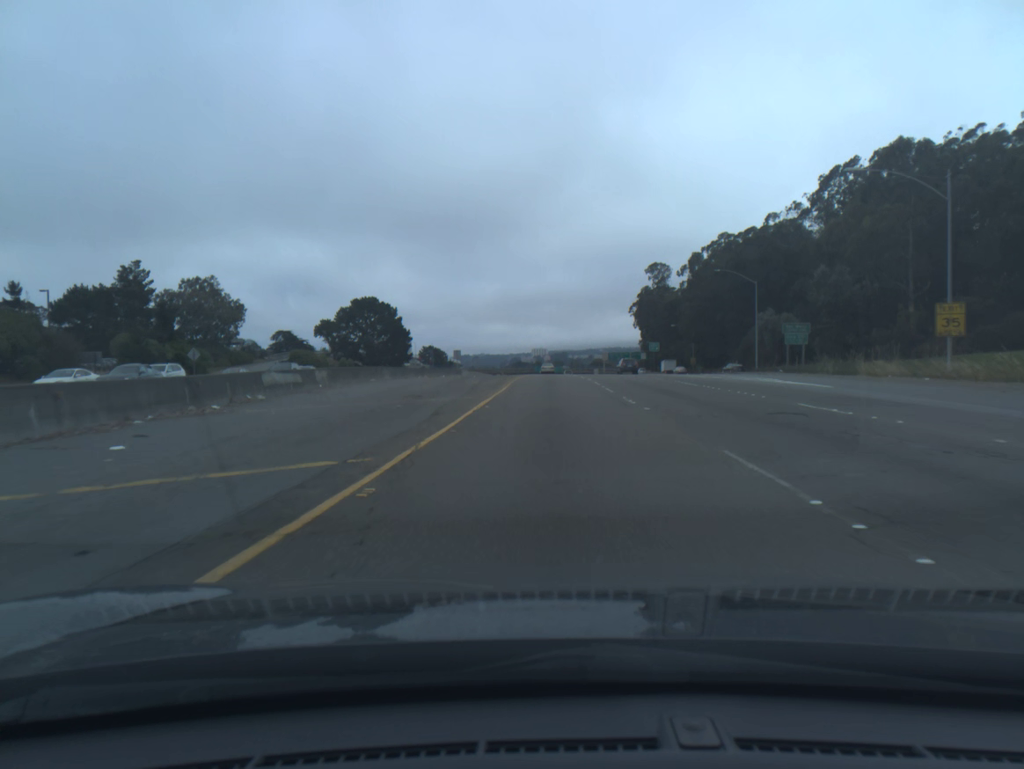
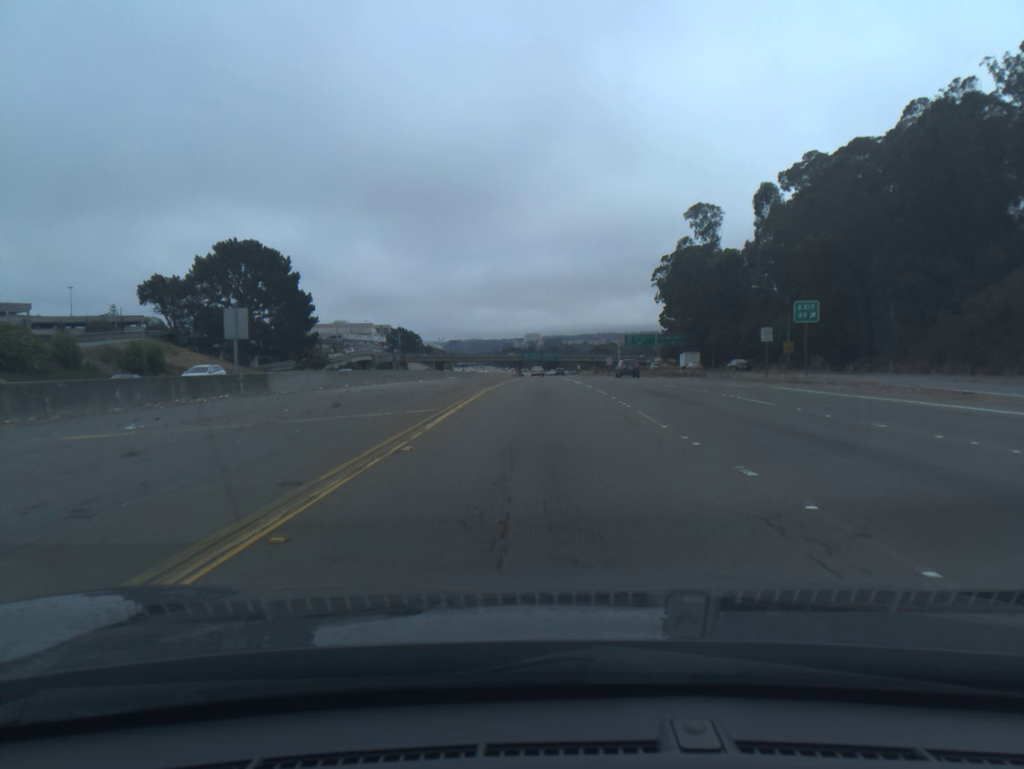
(+0.6, +68.1) m; 0°
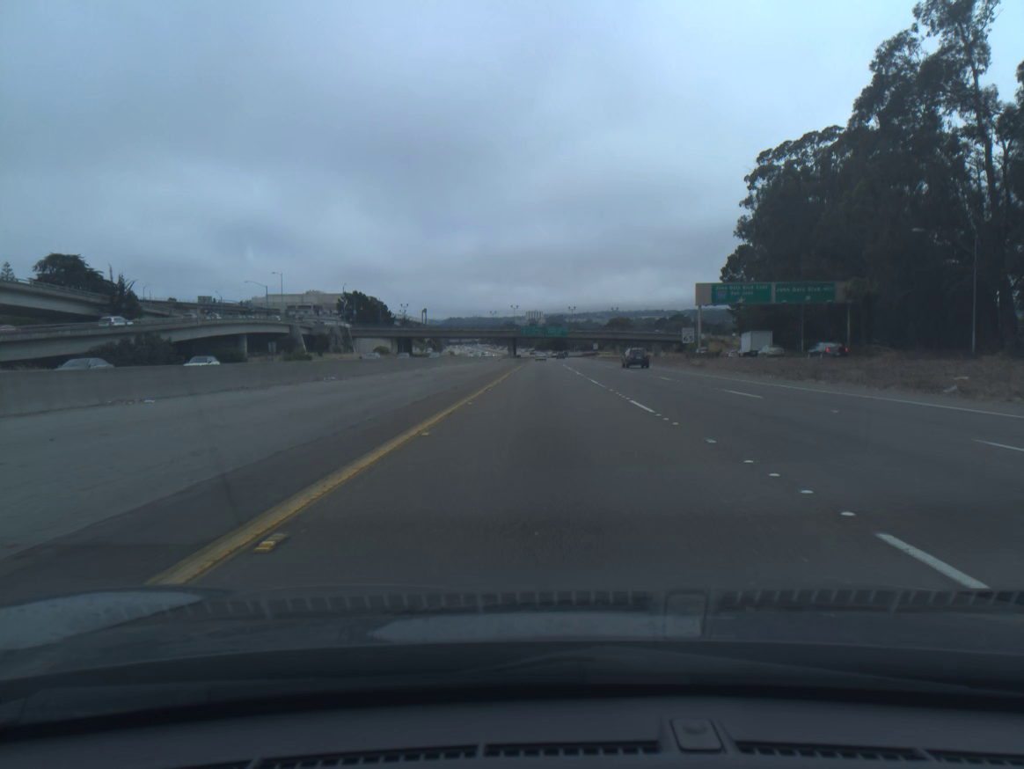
(-0.3, +85.9) m; 0°
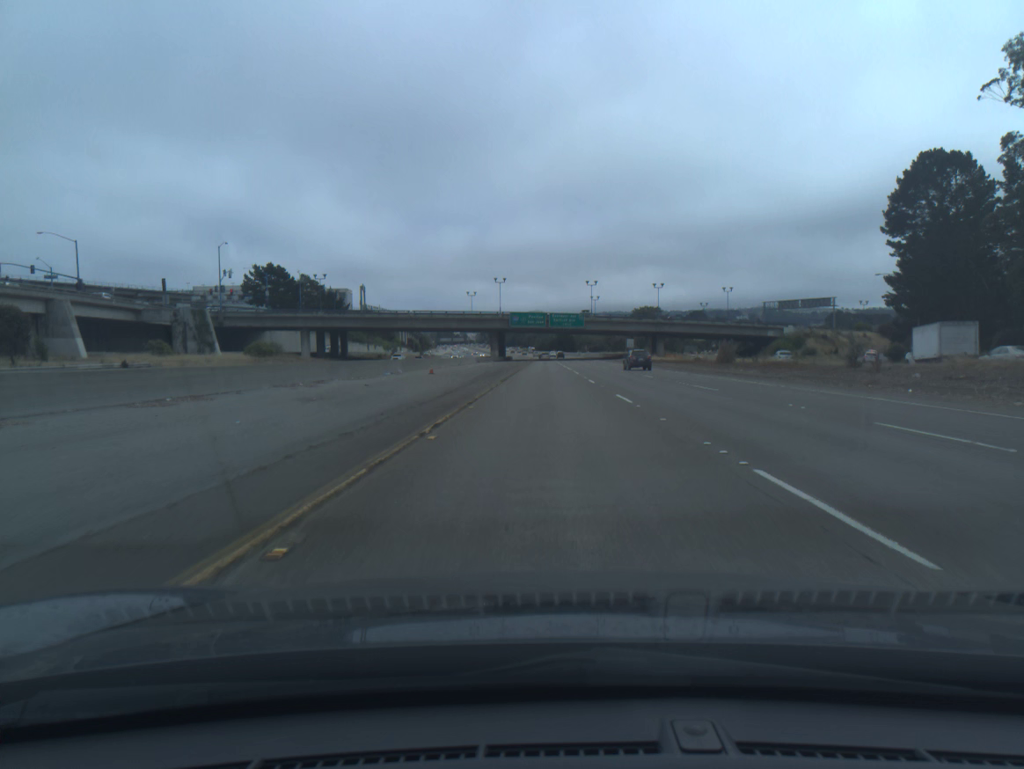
(0.0, +85.3) m; 0°
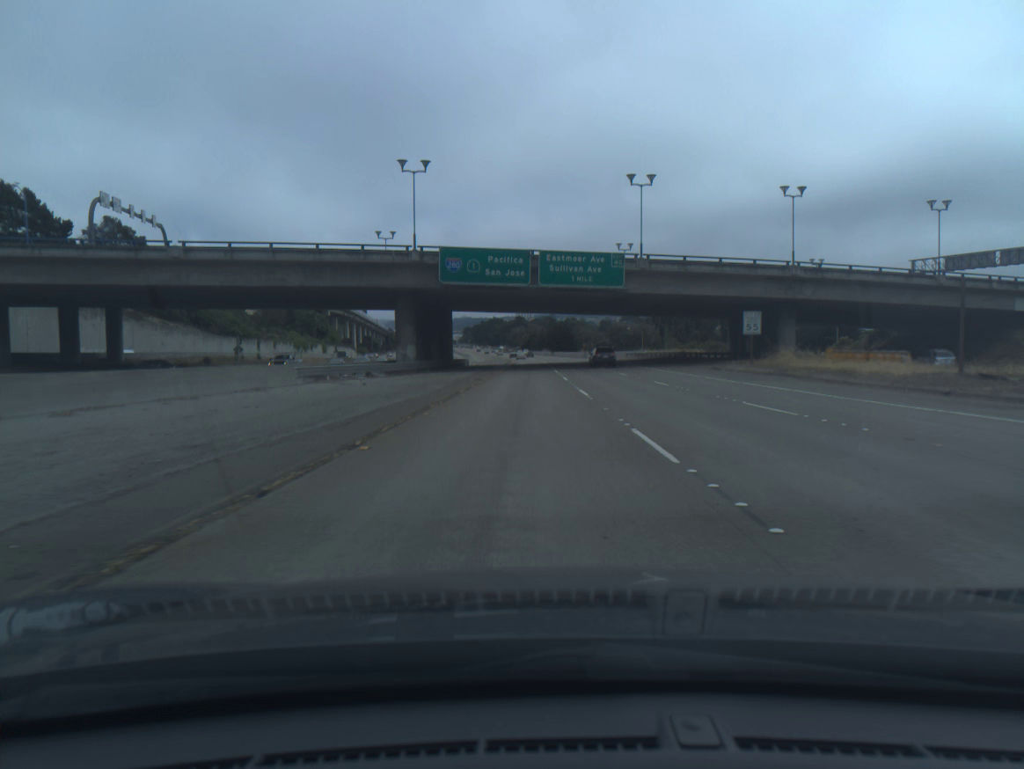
(+0.7, +85.7) m; +1°
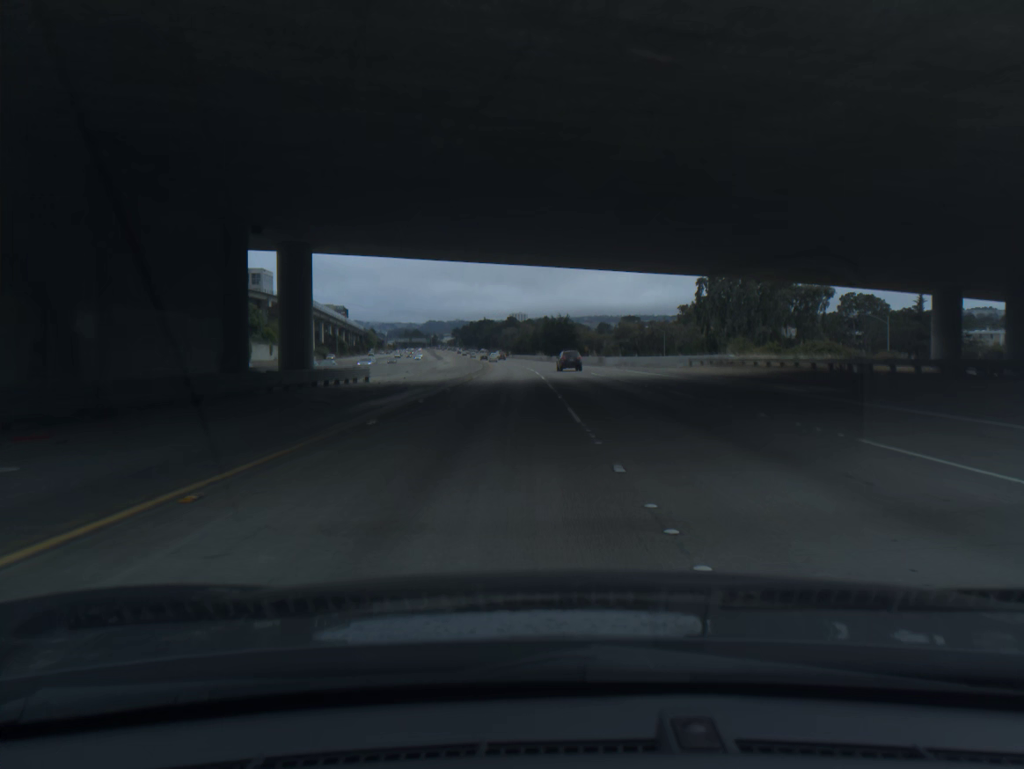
(0.0, +52.6) m; 0°
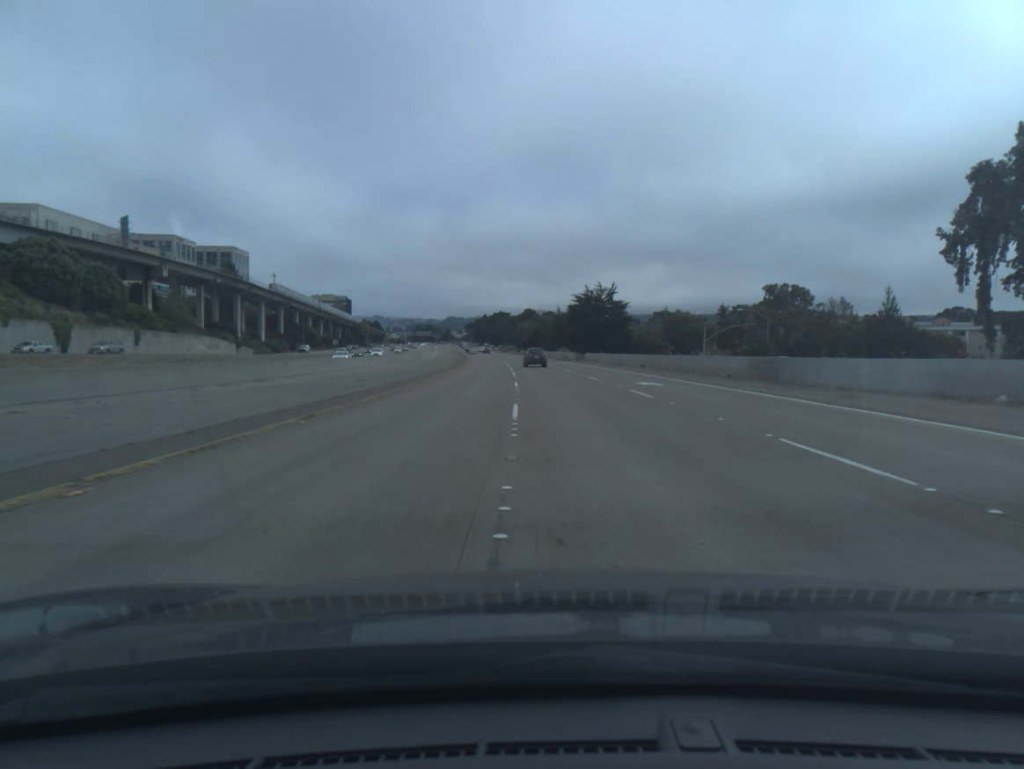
(-0.6, +72.0) m; -1°
